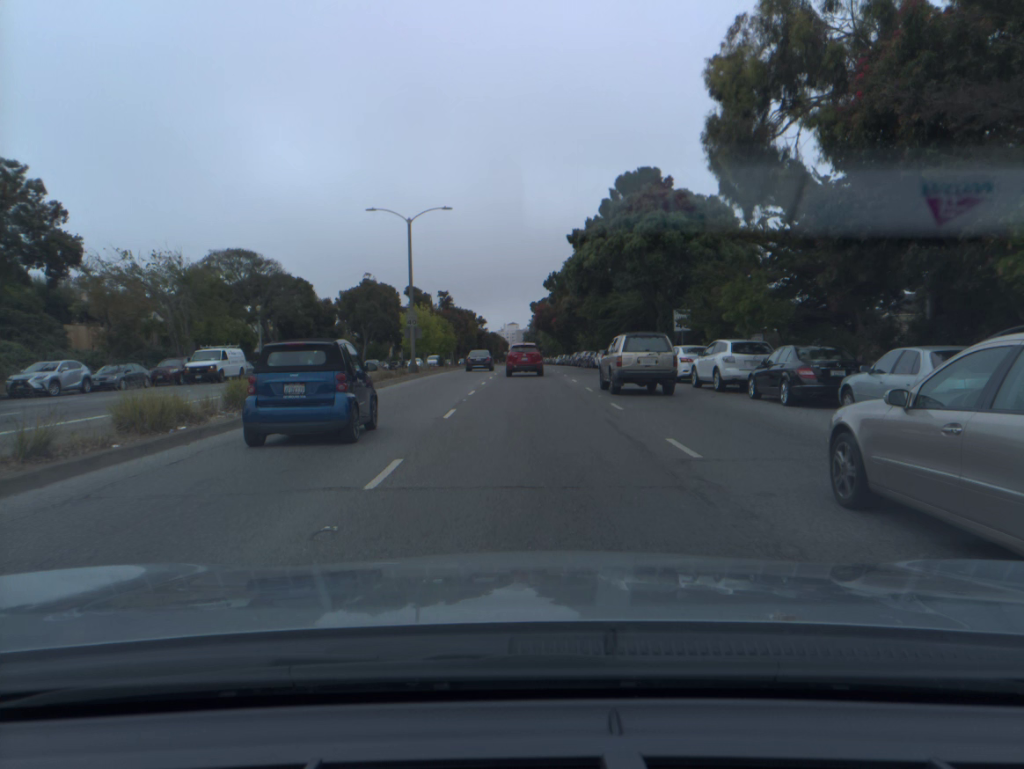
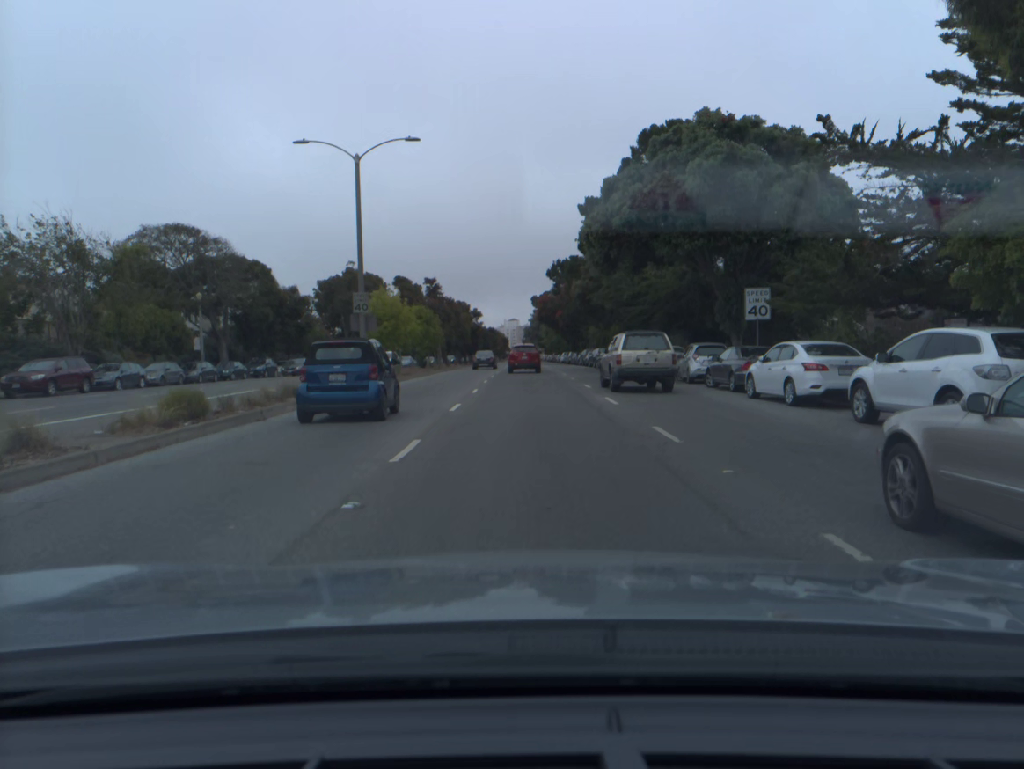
(0.0, +13.4) m; 0°
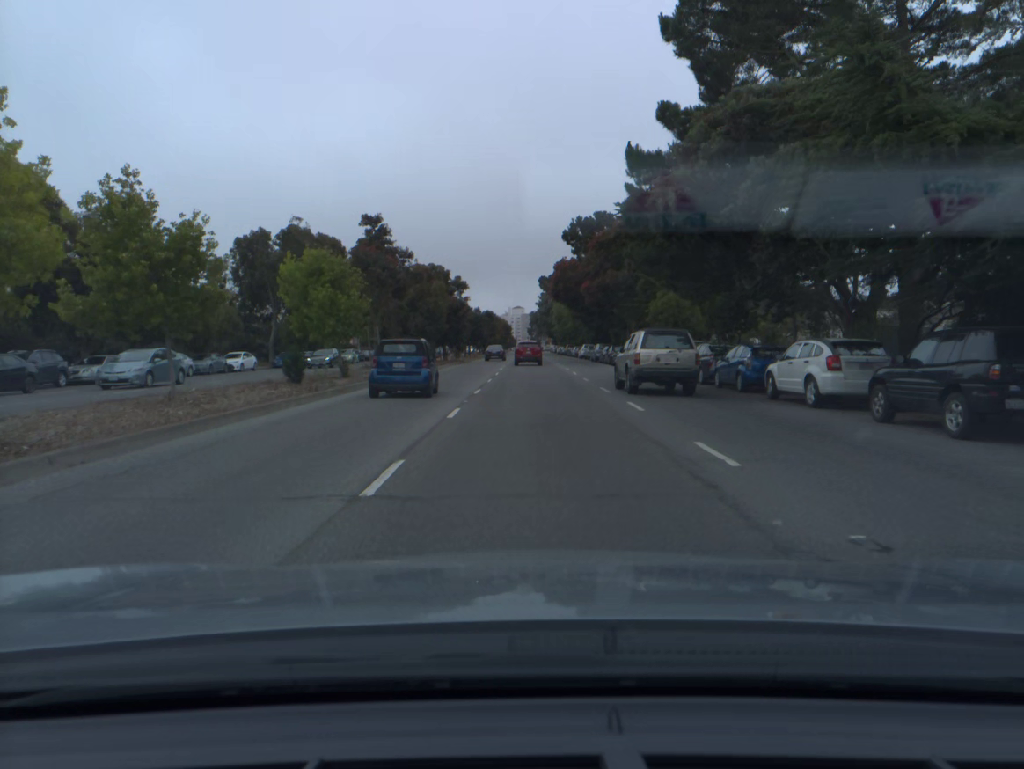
(-0.2, +31.6) m; -1°
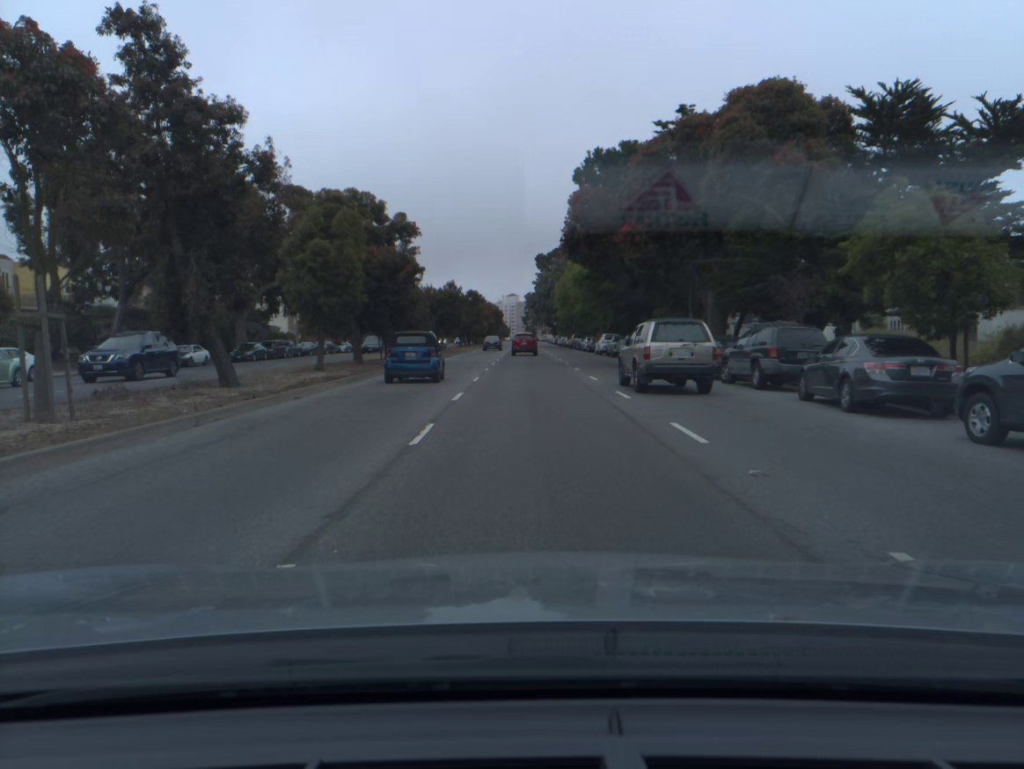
(+0.1, +26.4) m; +1°
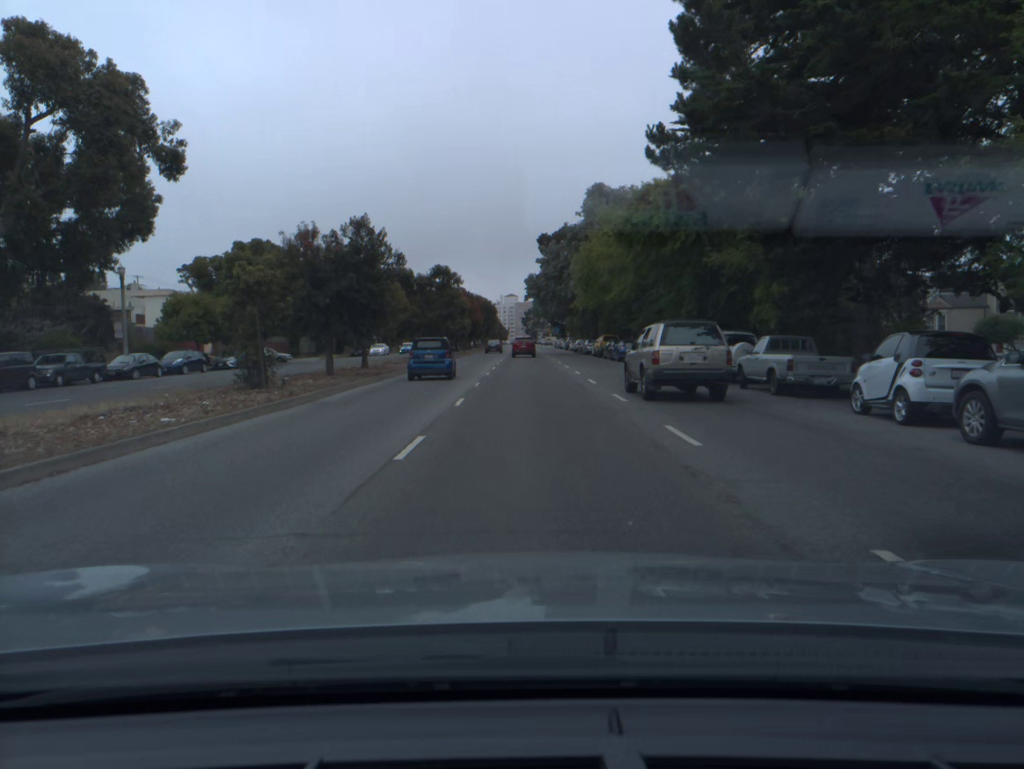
(0.0, +36.0) m; 0°
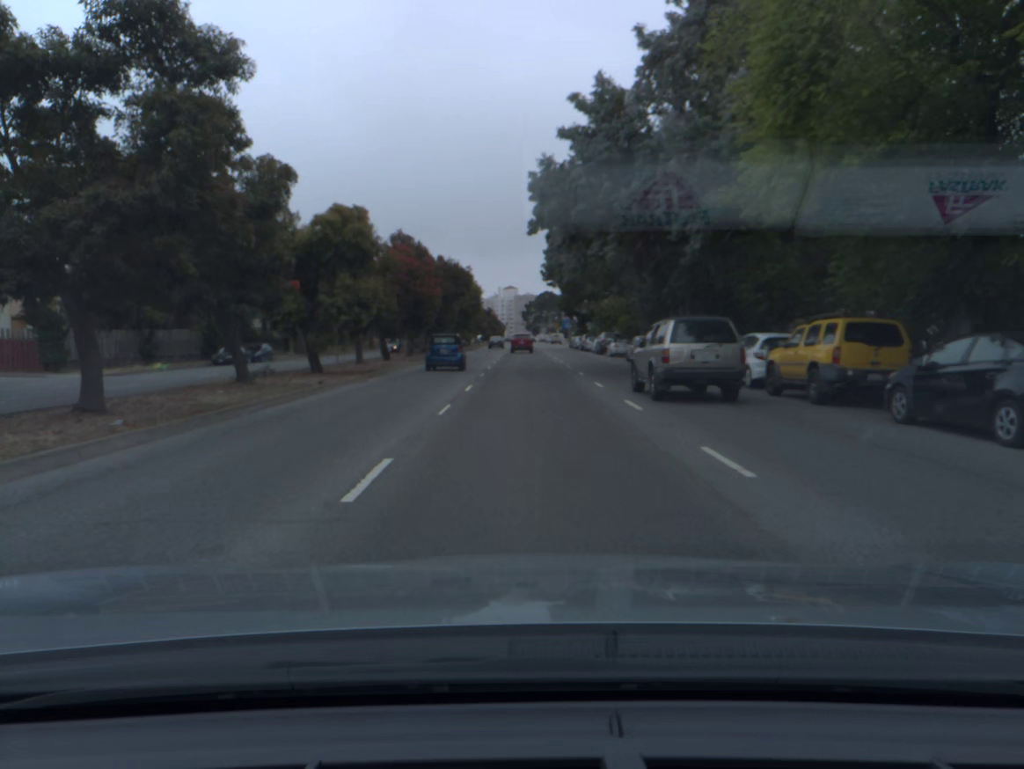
(-0.1, +46.3) m; 0°
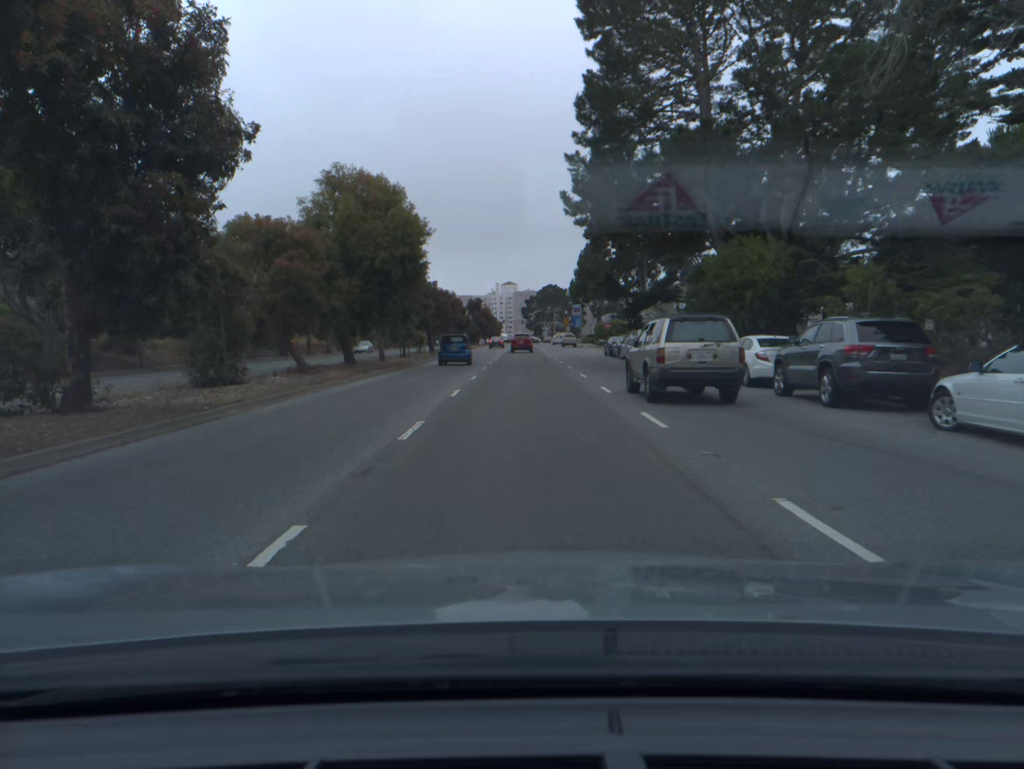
(-0.1, +46.5) m; 0°
